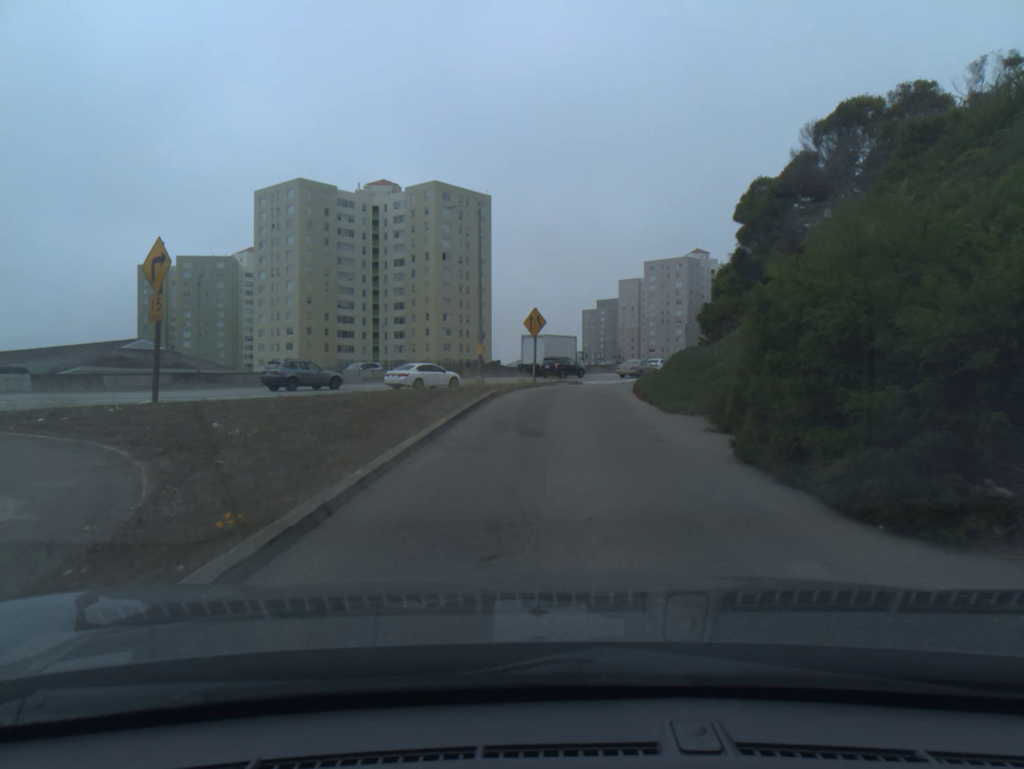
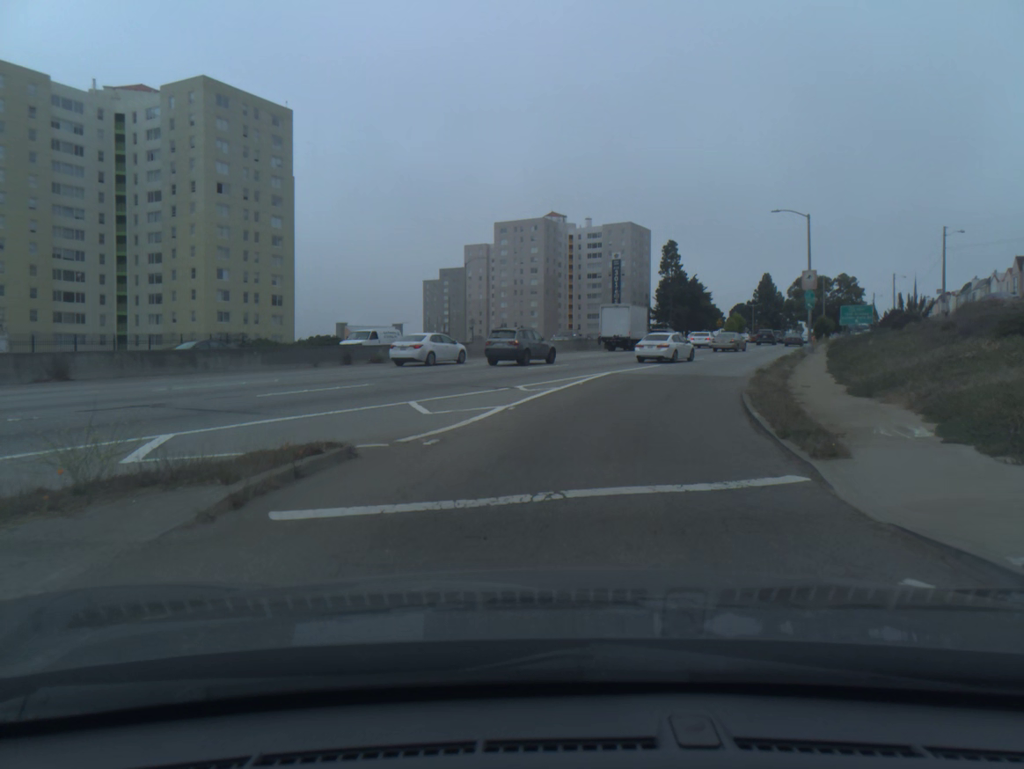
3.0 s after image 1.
(+2.6, +38.5) m; +12°
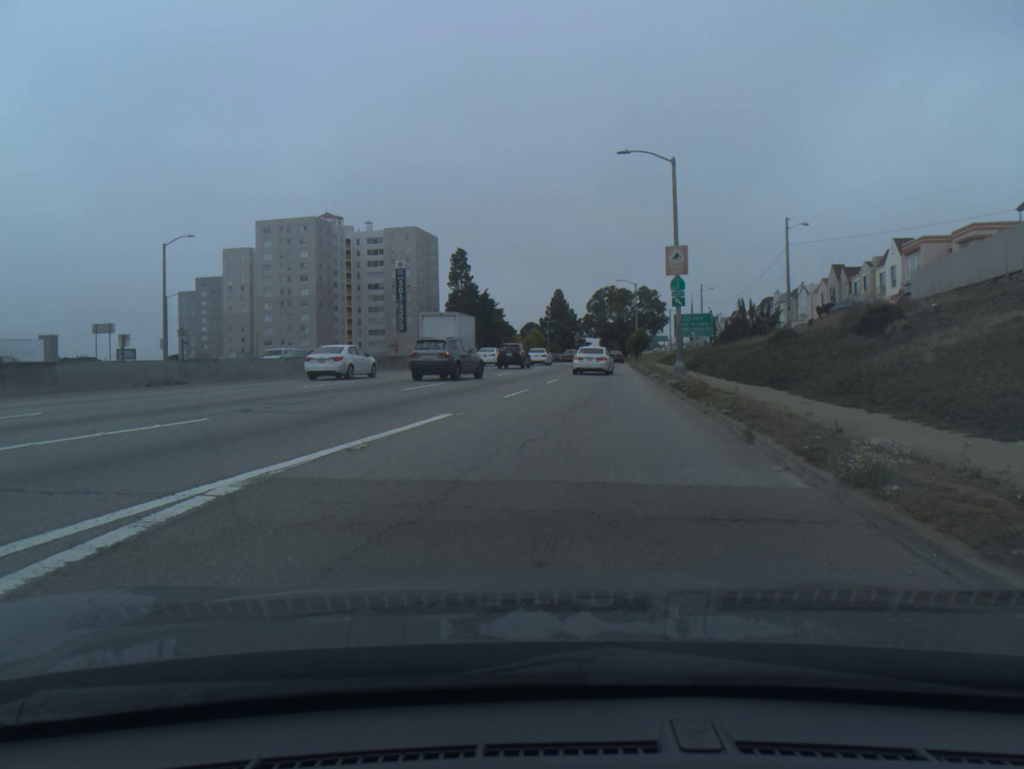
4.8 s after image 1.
(+2.8, +21.1) m; +15°
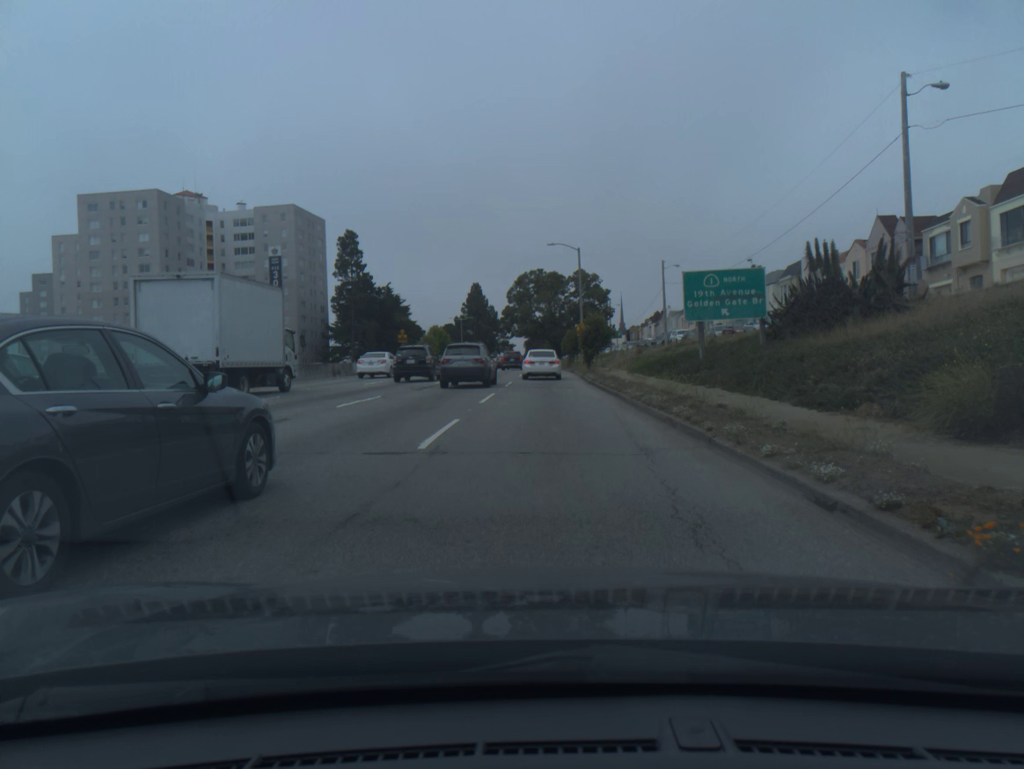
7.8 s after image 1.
(+2.2, +34.1) m; +5°
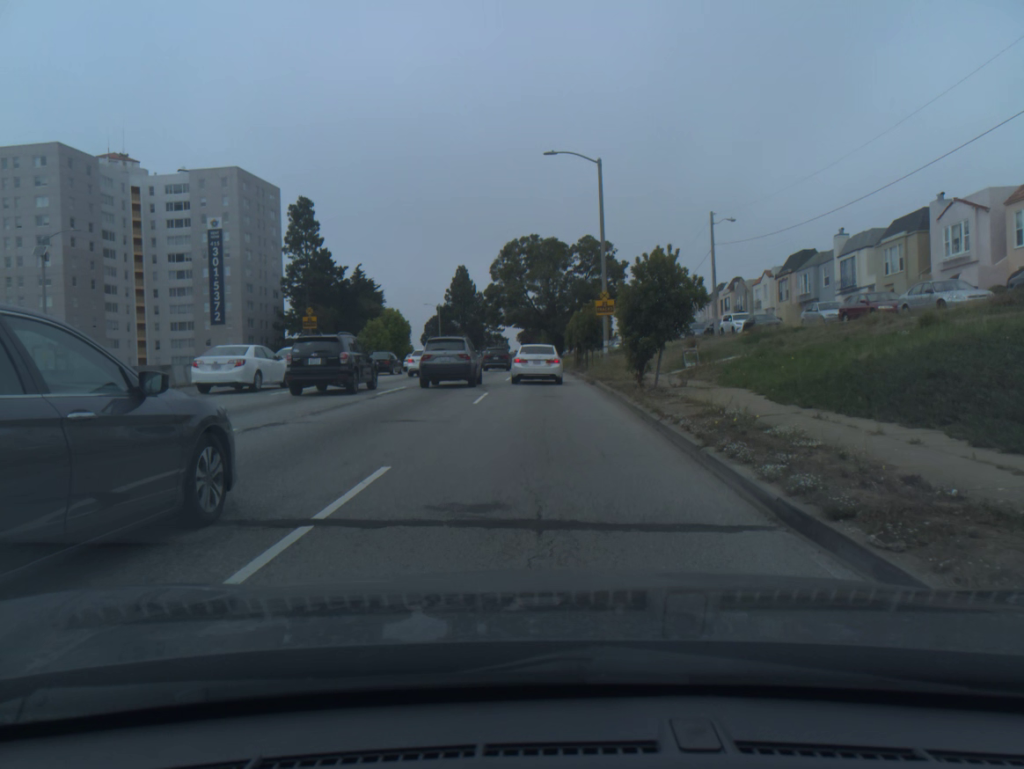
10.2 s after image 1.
(+0.2, +25.7) m; 0°
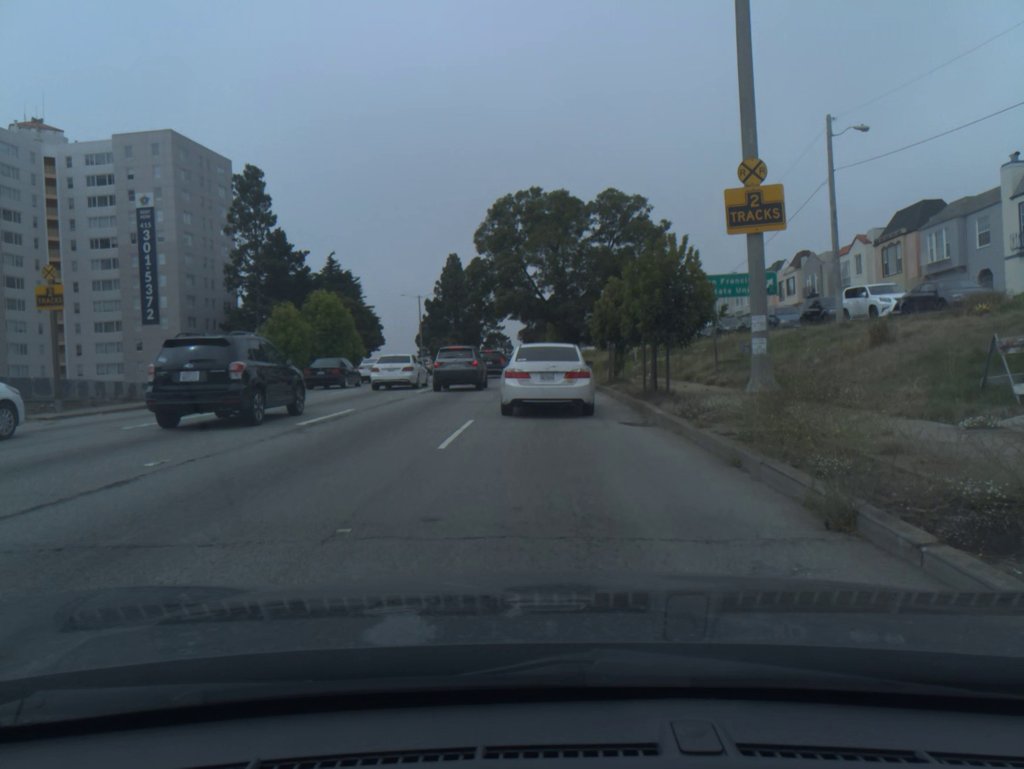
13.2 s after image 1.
(-0.1, +22.9) m; 0°
